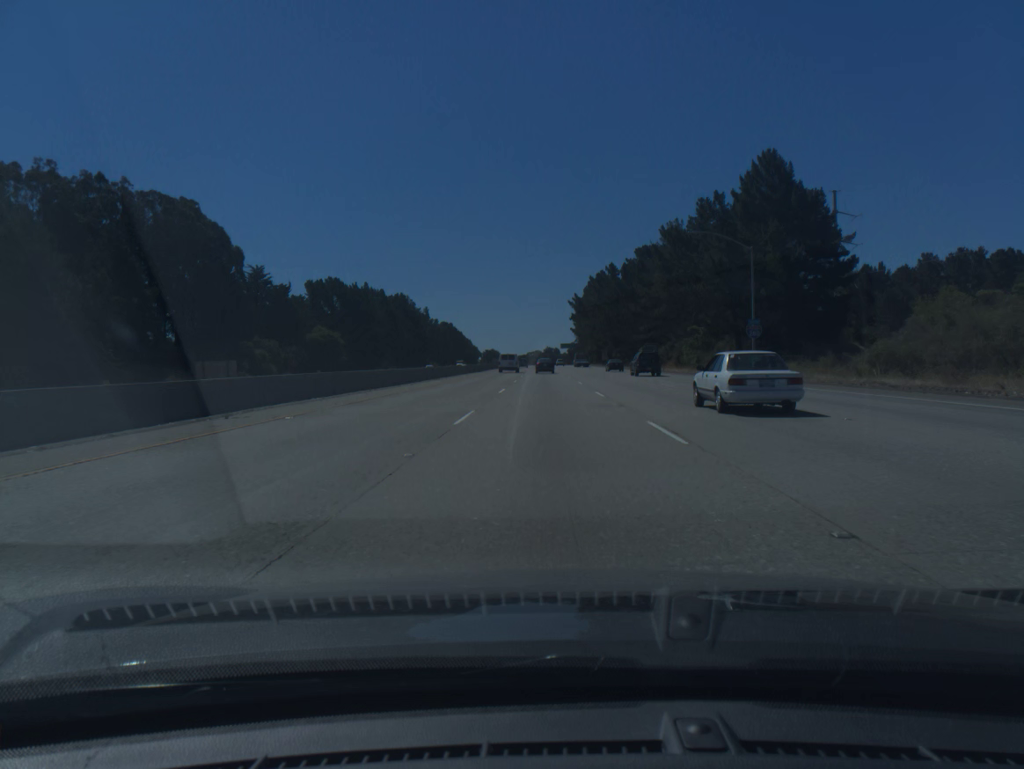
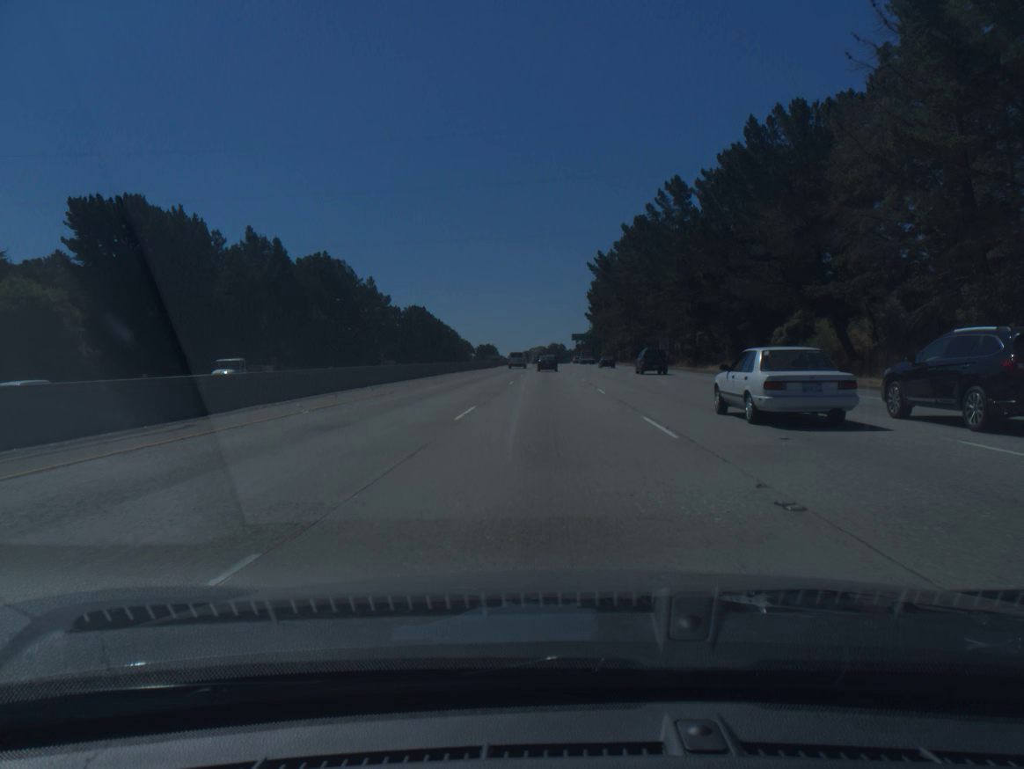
(-0.3, +86.5) m; 0°
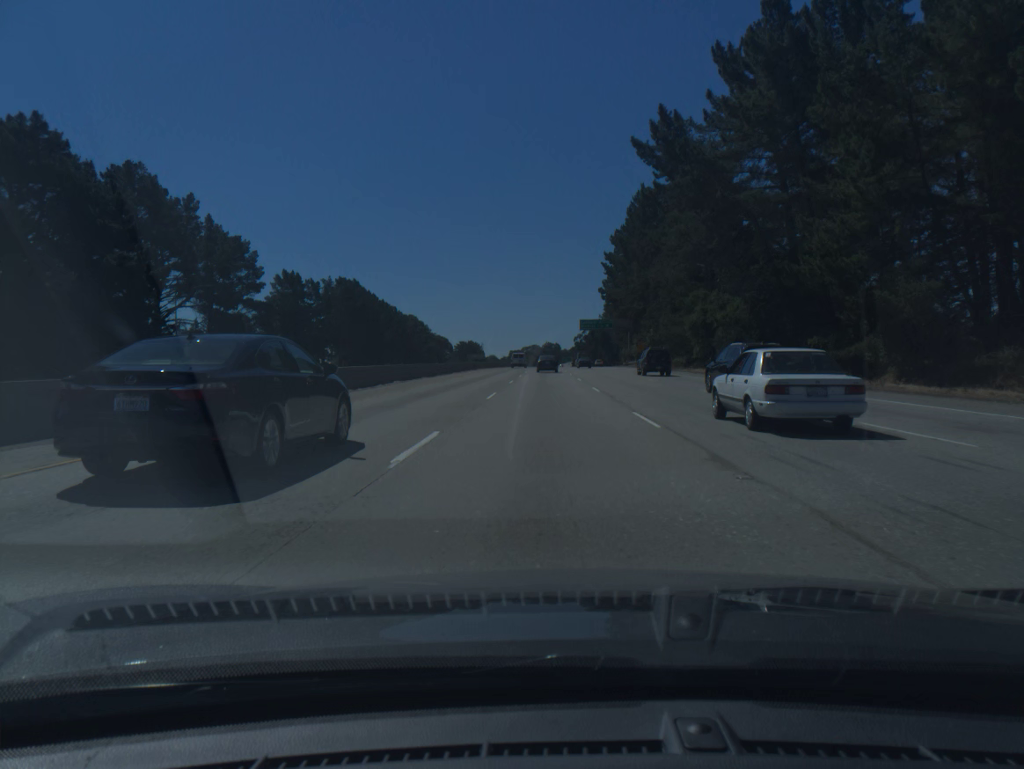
(+0.2, +85.8) m; 0°
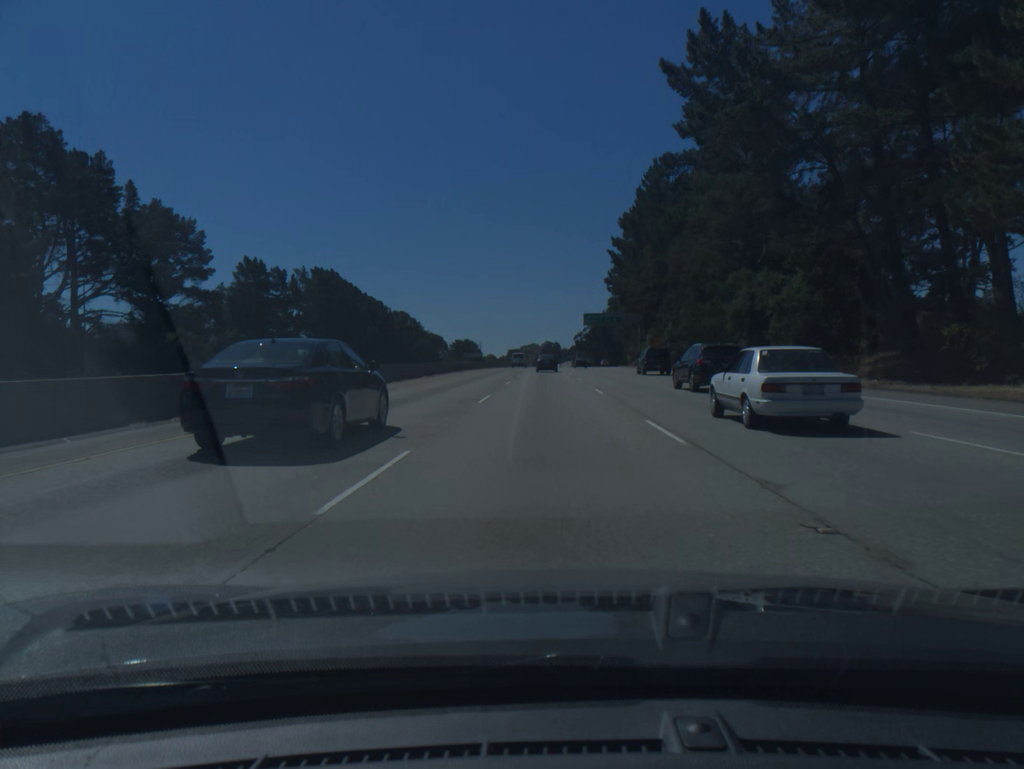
(0.0, +17.1) m; 0°
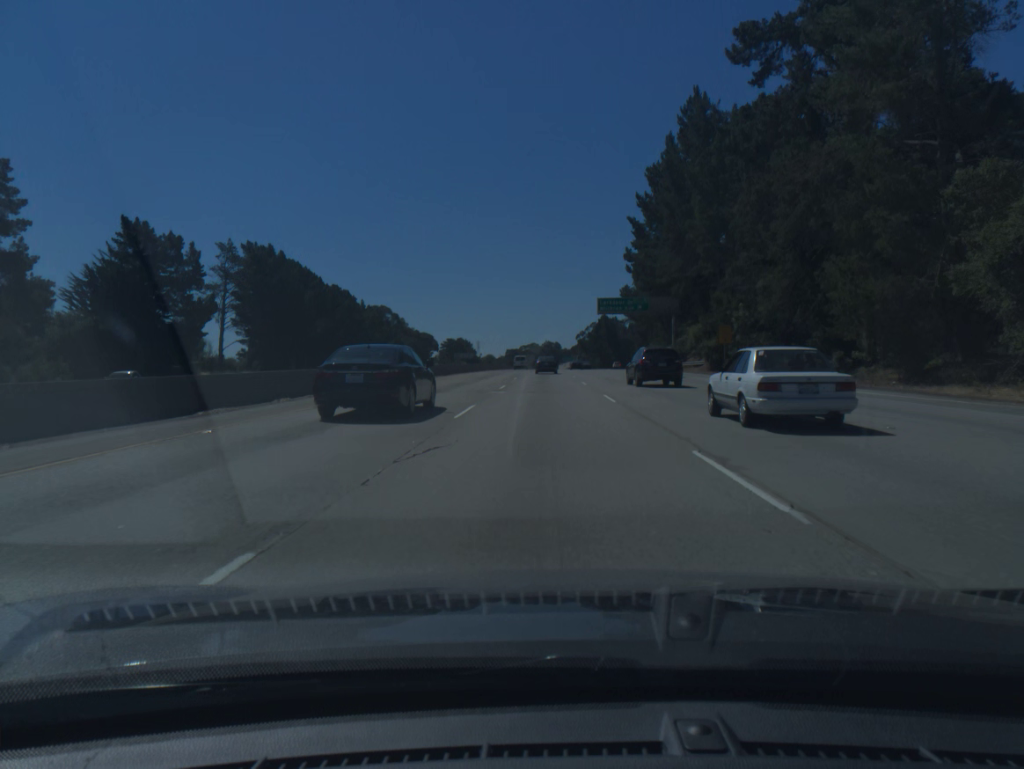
(0.0, +34.0) m; 0°
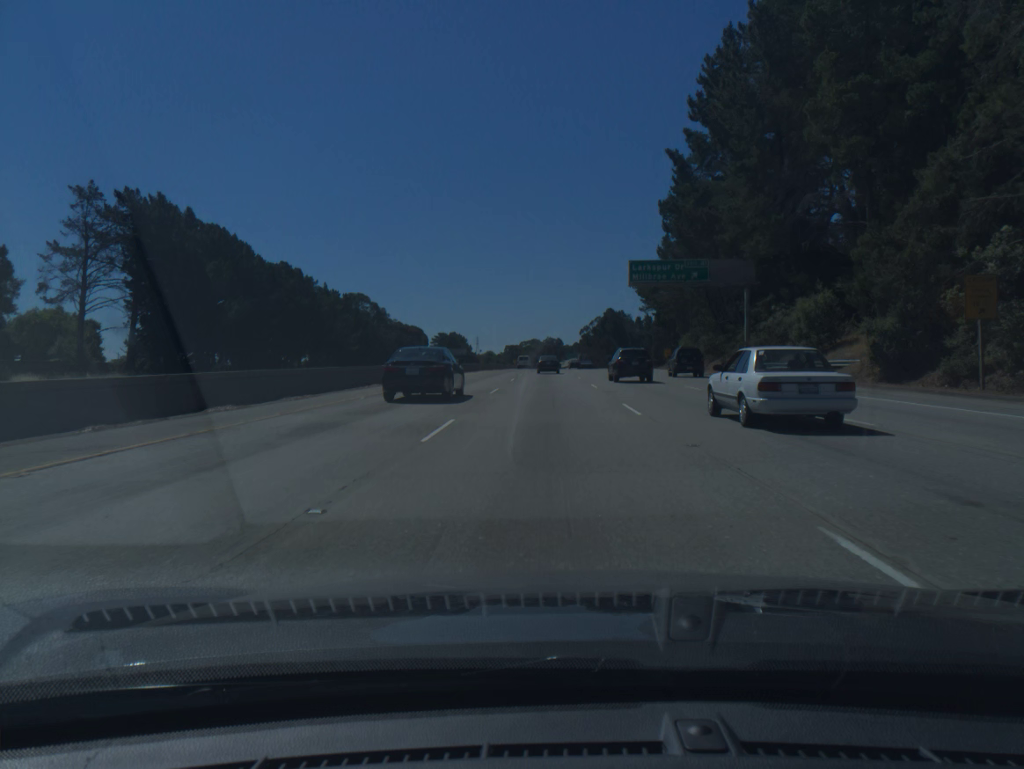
(0.0, +33.8) m; 0°
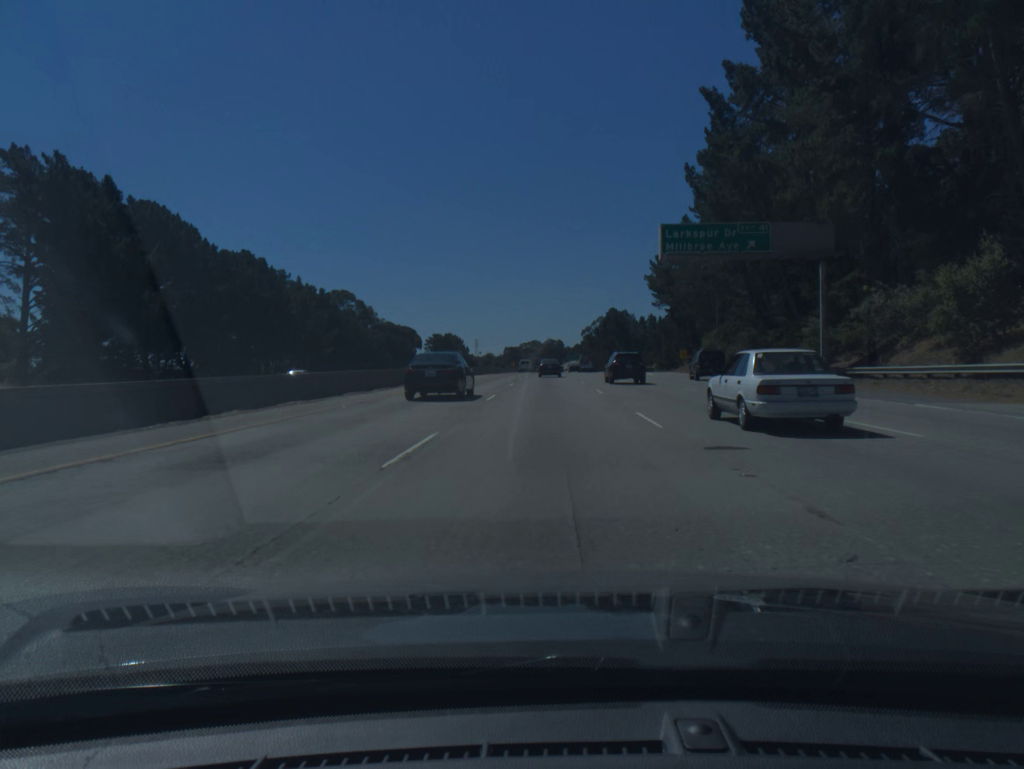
(0.0, +16.8) m; 0°
